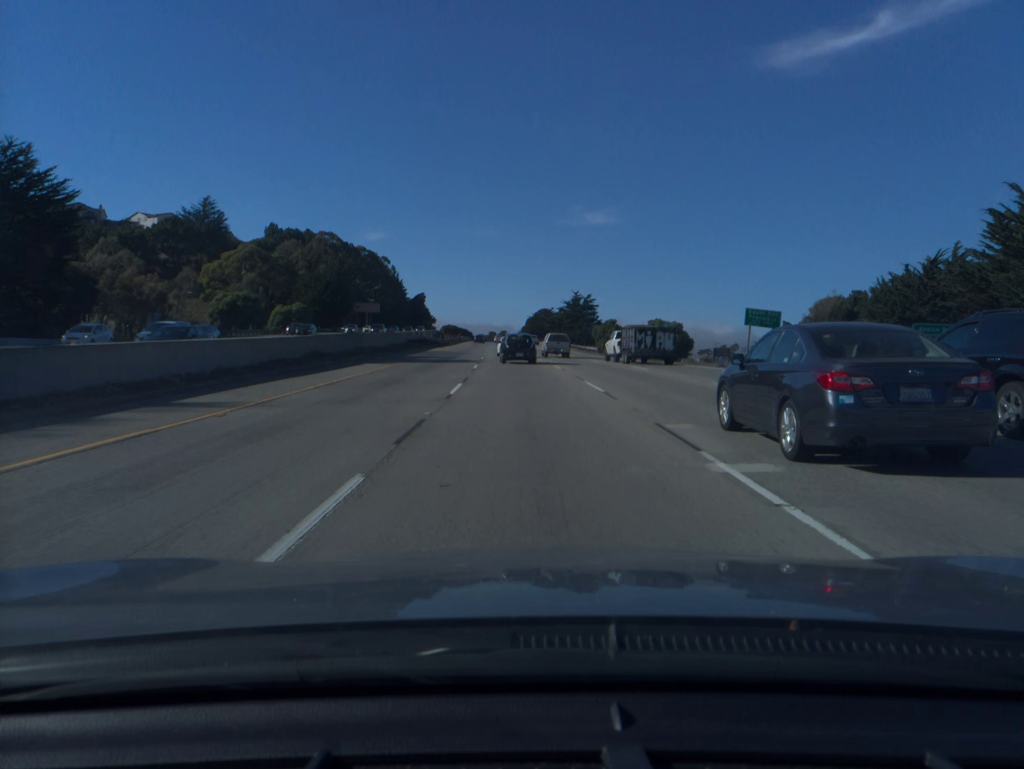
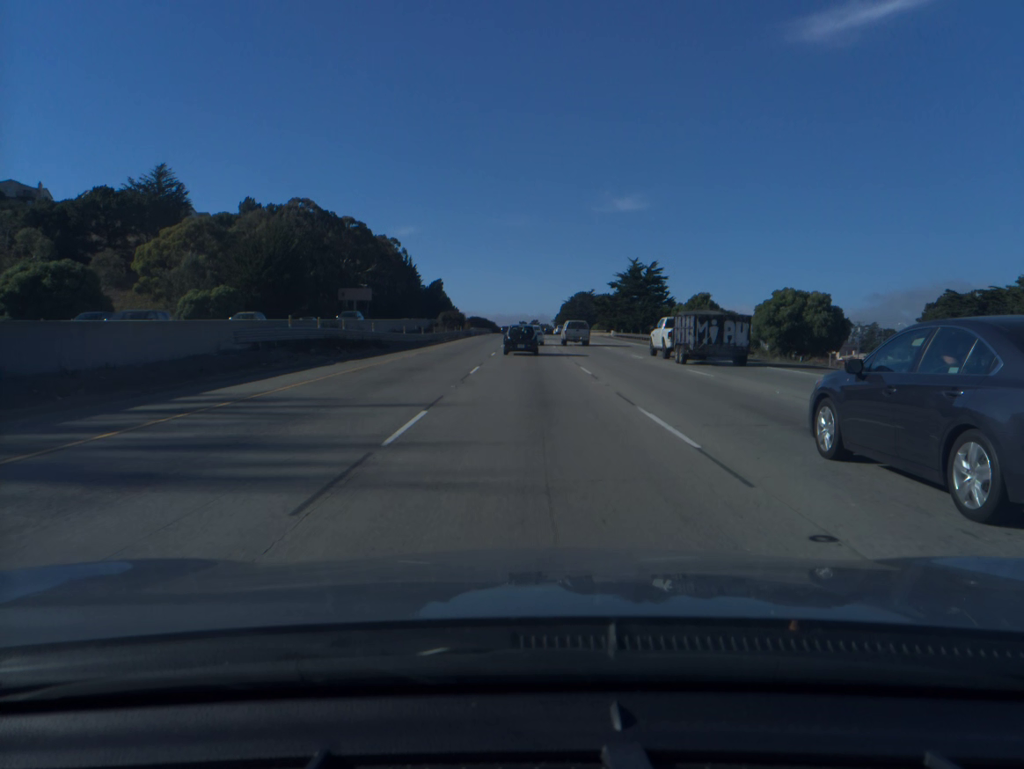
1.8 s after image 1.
(-1.2, +53.4) m; -2°
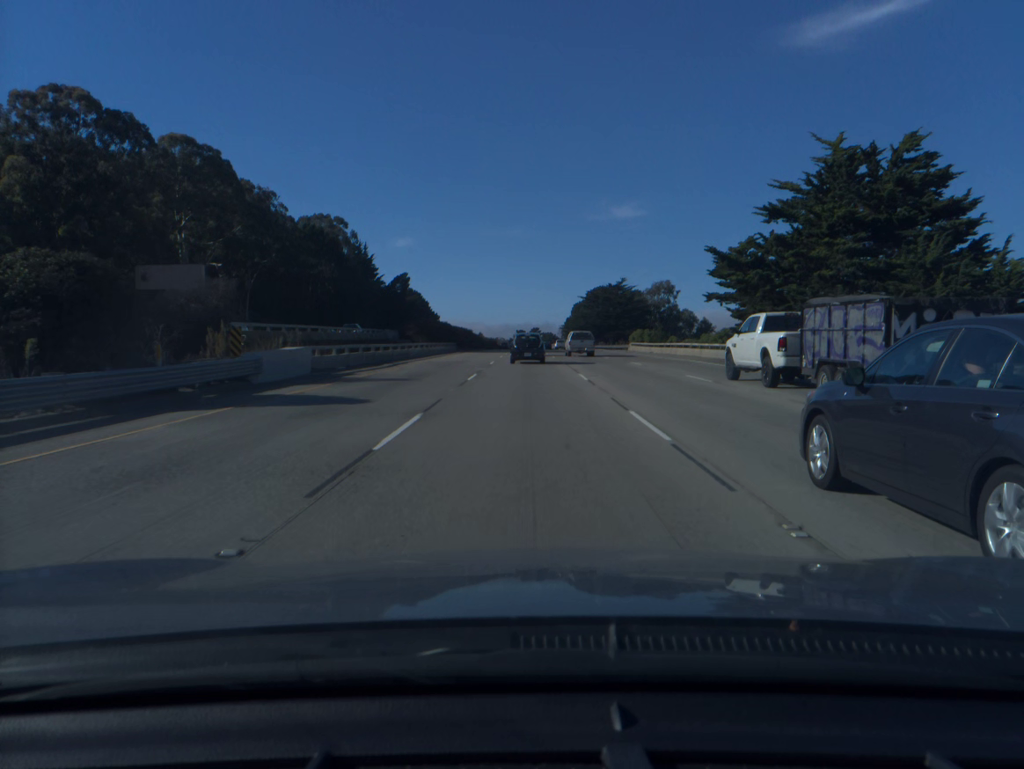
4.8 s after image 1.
(-0.1, +87.3) m; 0°
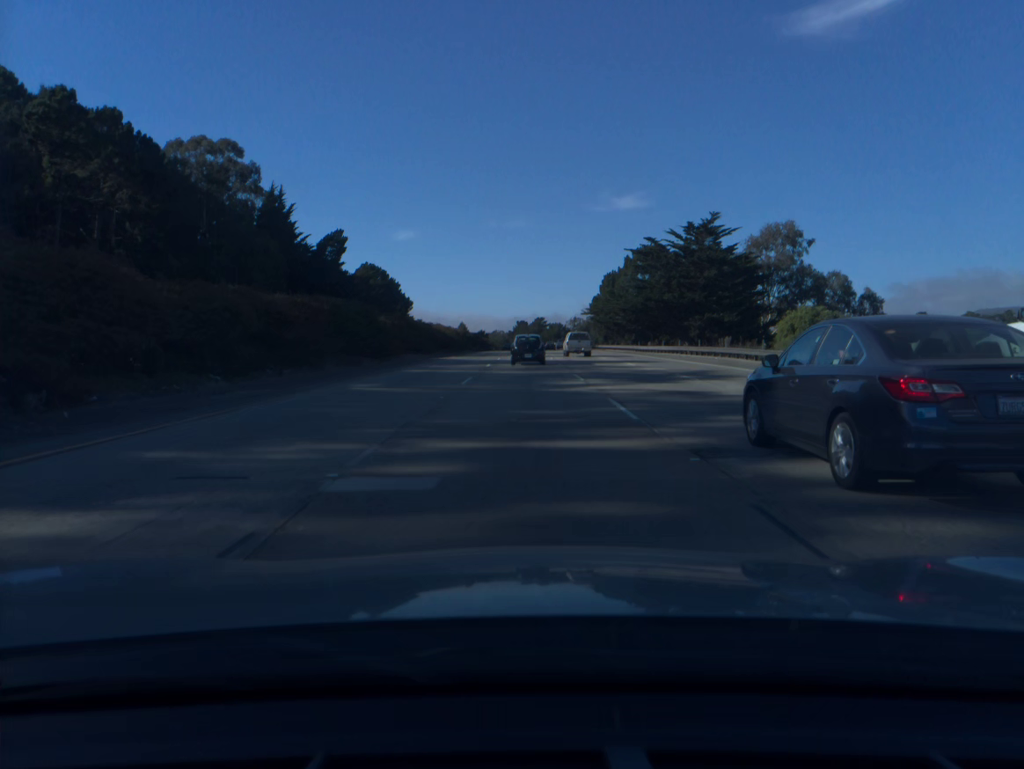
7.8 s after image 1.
(0.0, +84.3) m; 0°
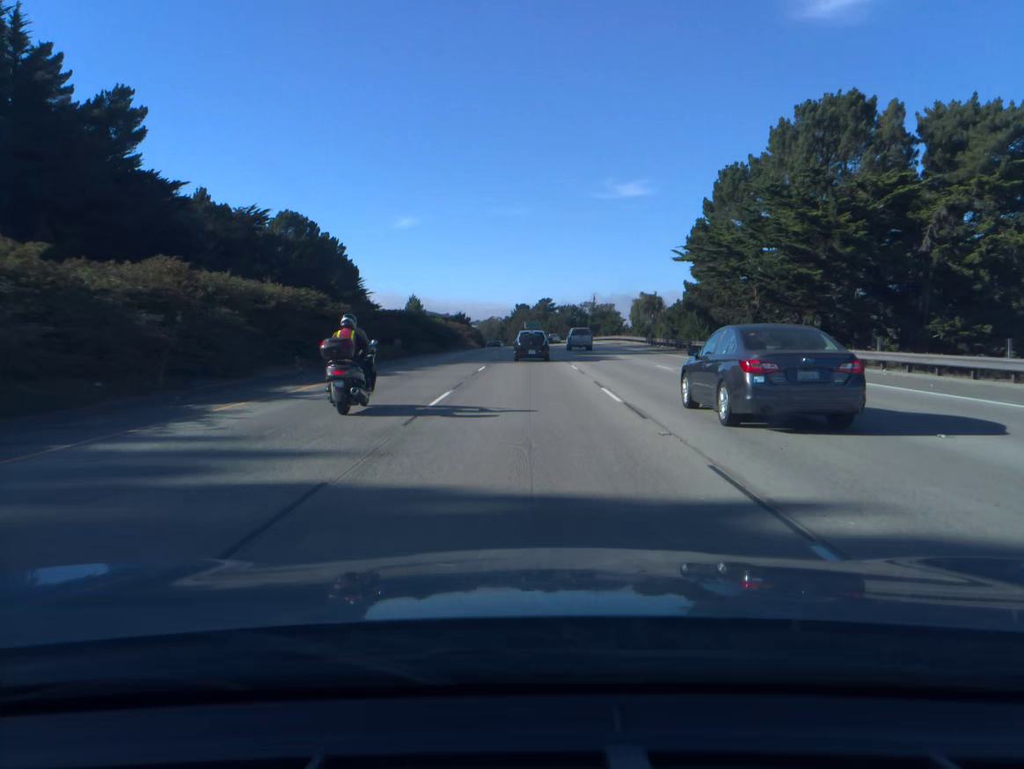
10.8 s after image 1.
(-0.1, +81.9) m; 0°
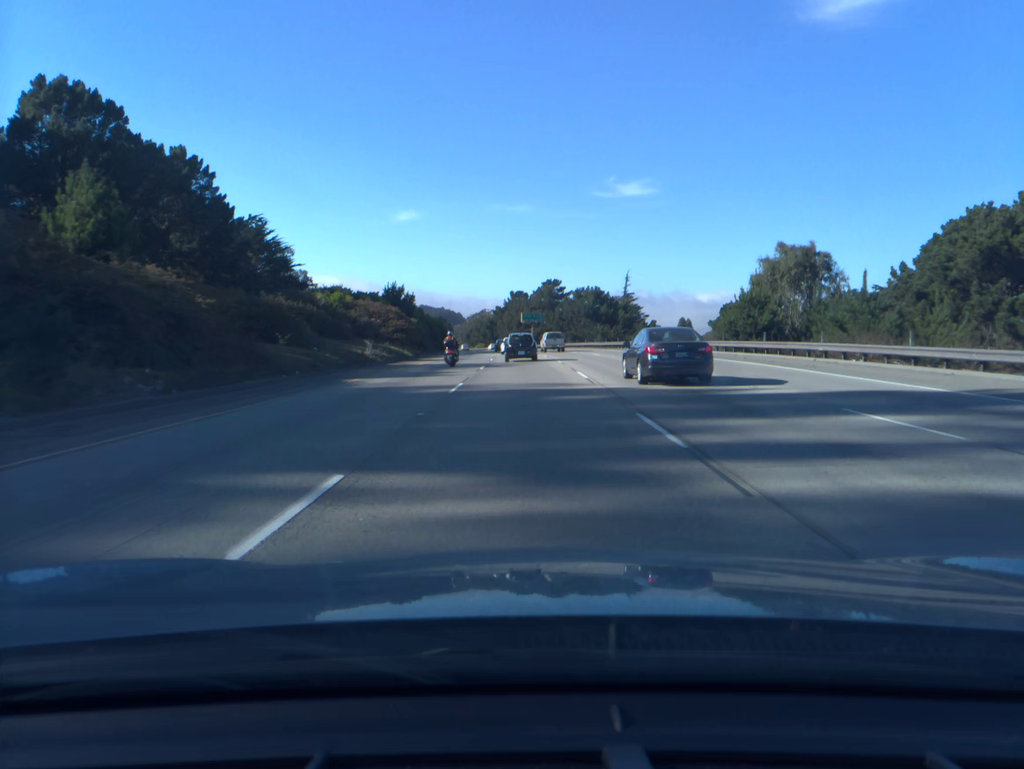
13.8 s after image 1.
(+0.1, +78.9) m; 0°
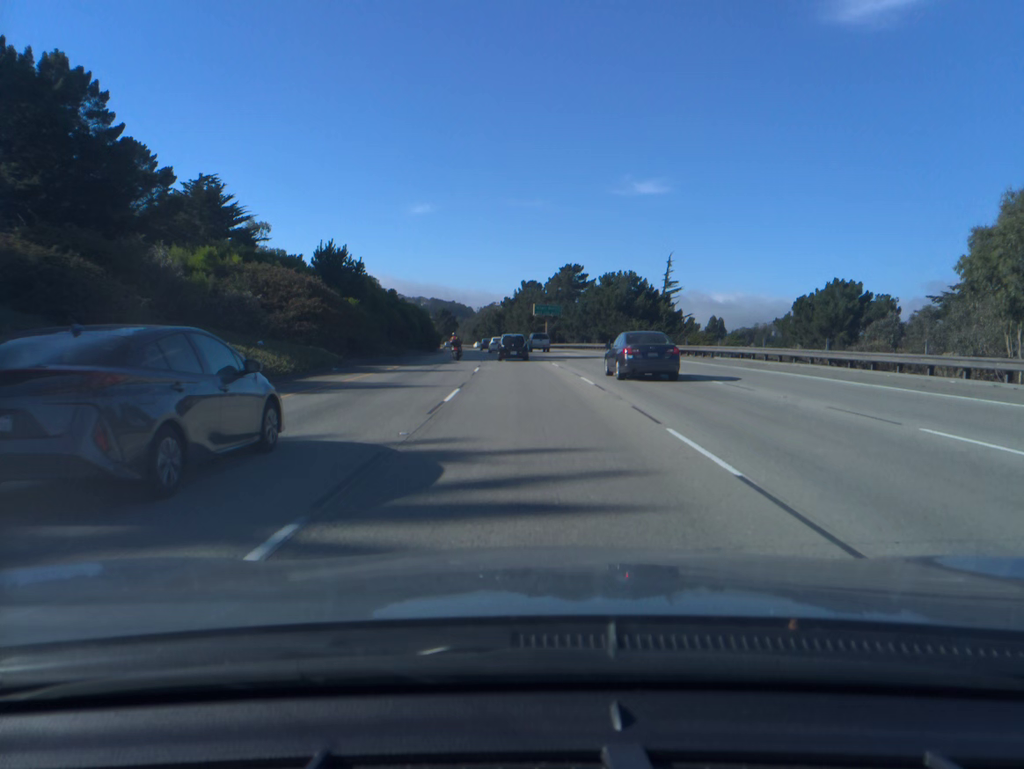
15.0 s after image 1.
(-0.2, +31.5) m; -1°
